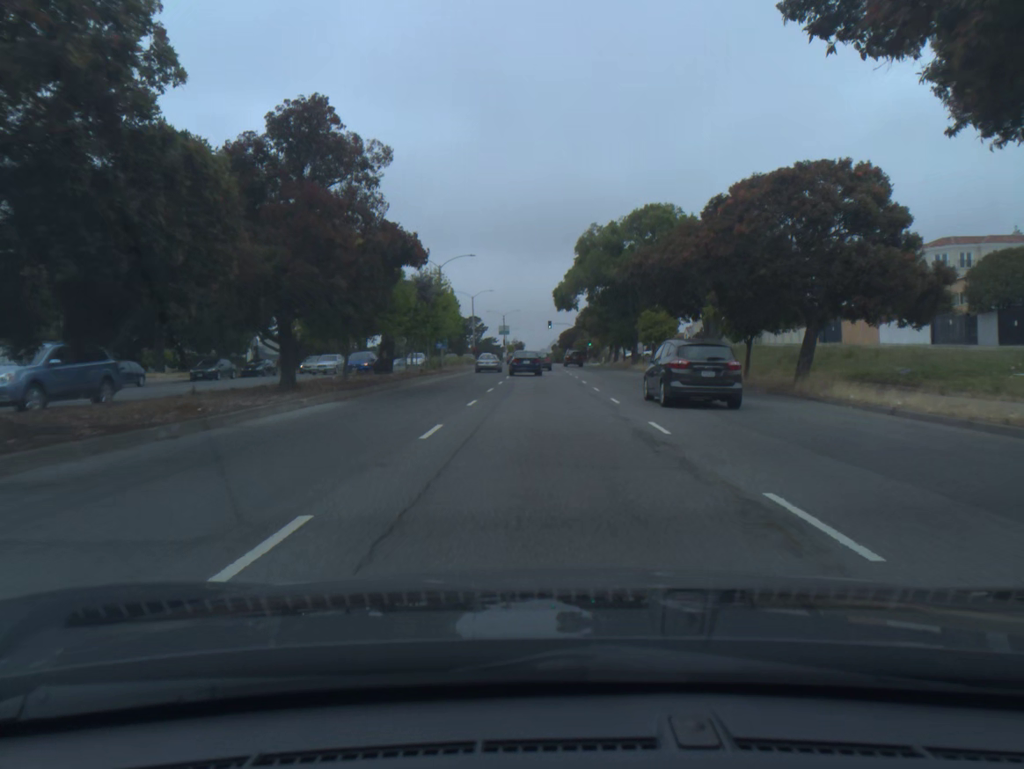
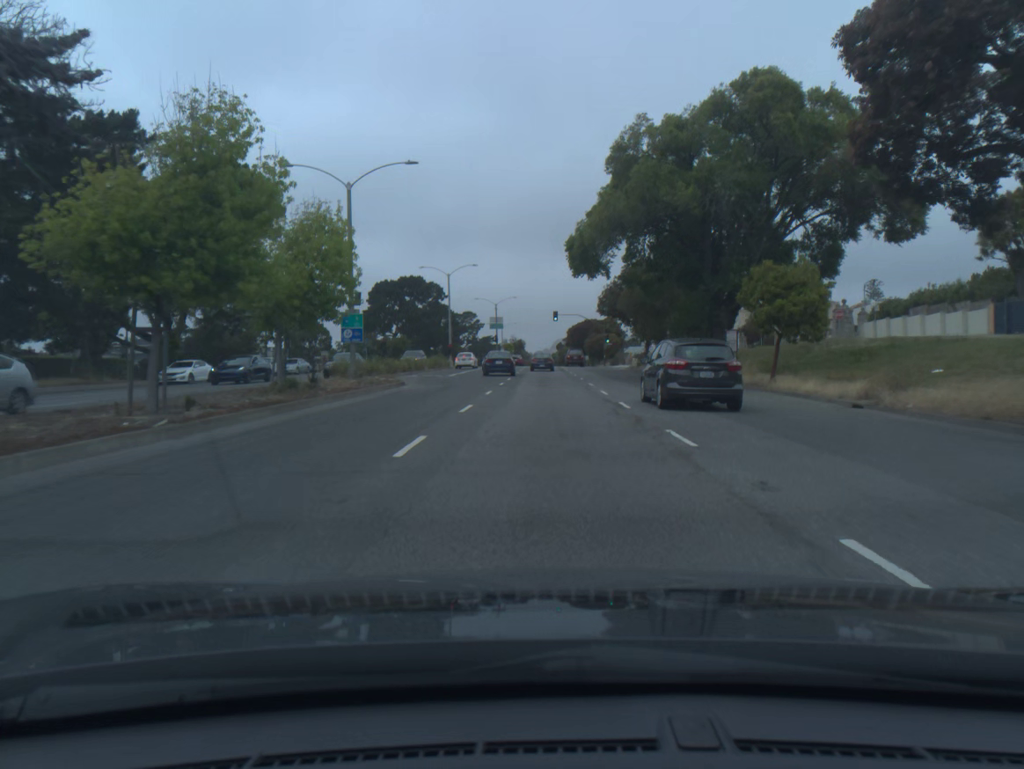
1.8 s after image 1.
(0.0, +30.9) m; 0°
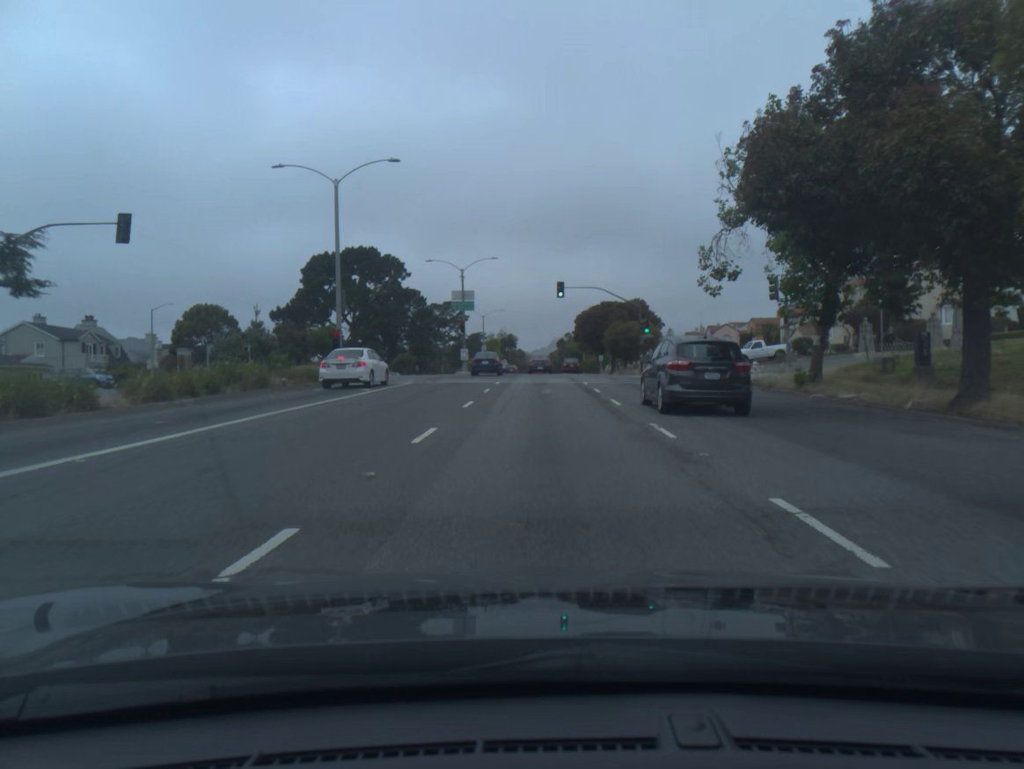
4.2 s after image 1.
(0.0, +41.6) m; 0°
